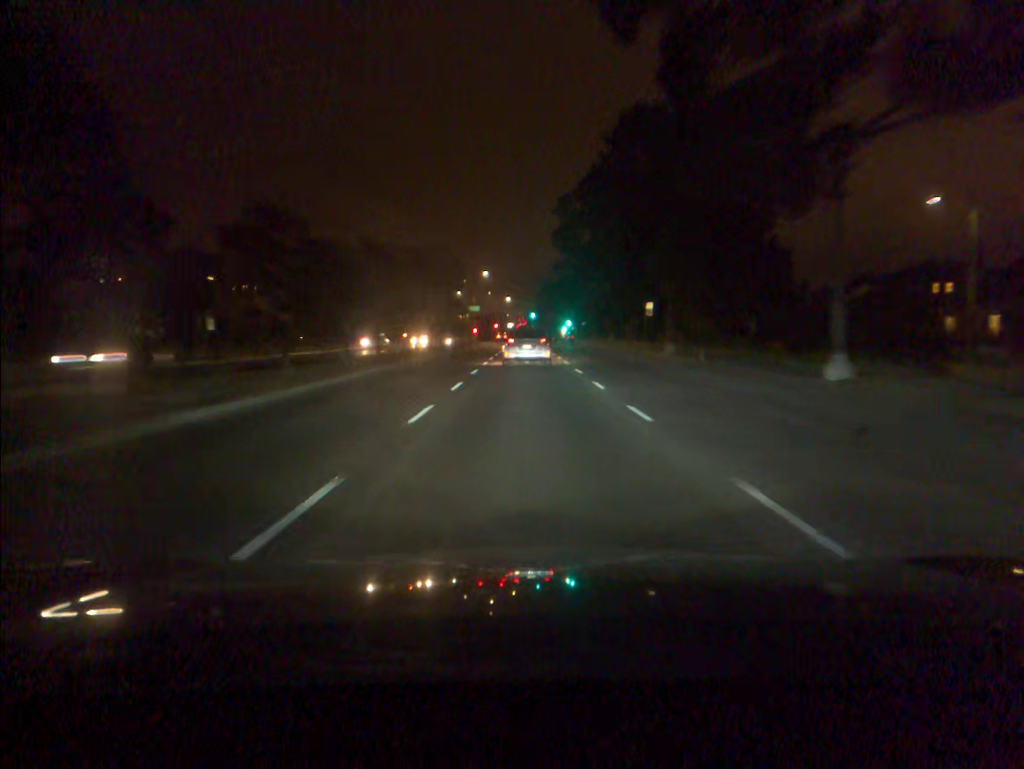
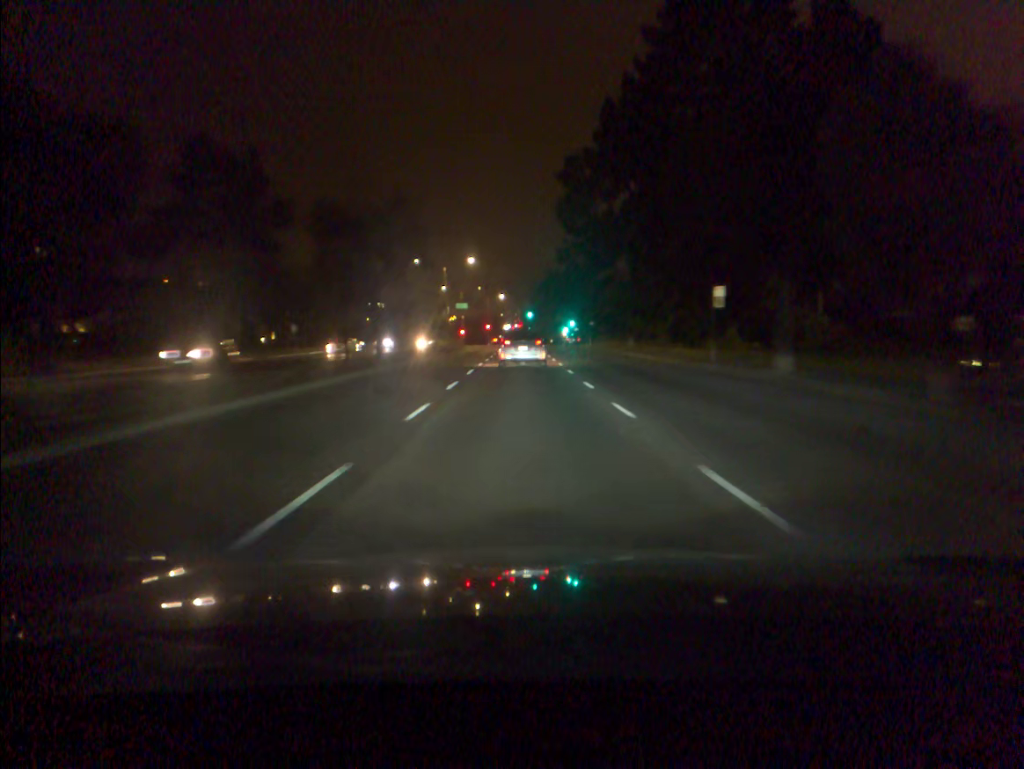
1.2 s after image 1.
(+0.1, +20.9) m; 0°
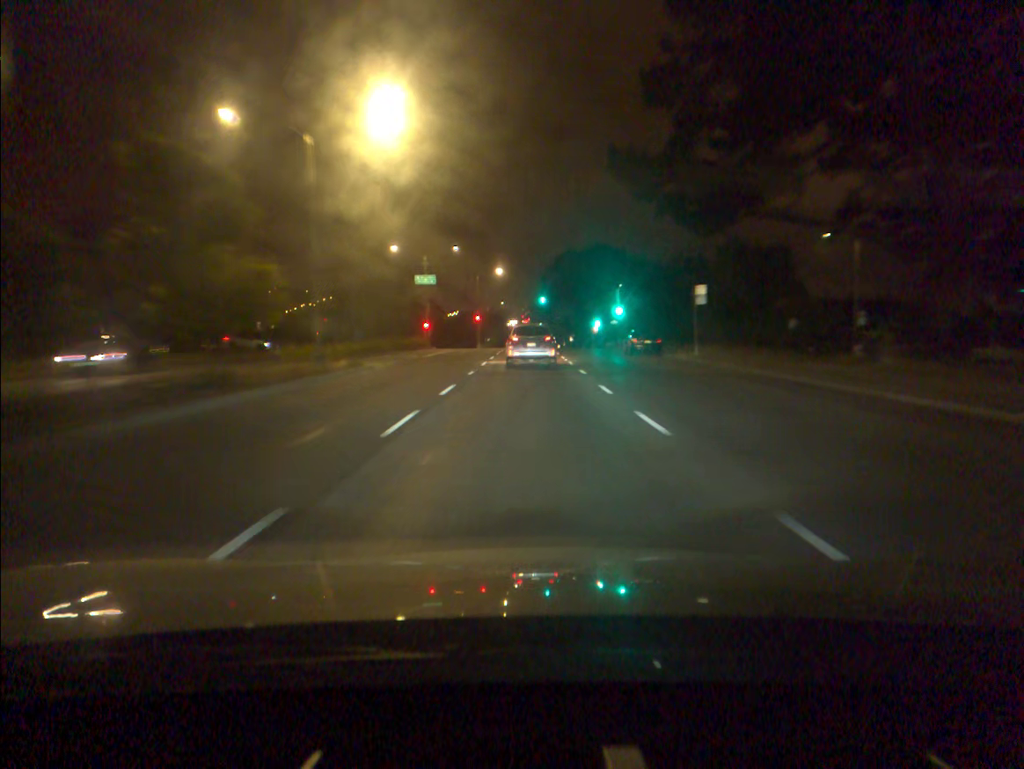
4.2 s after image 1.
(-0.3, +53.6) m; -1°
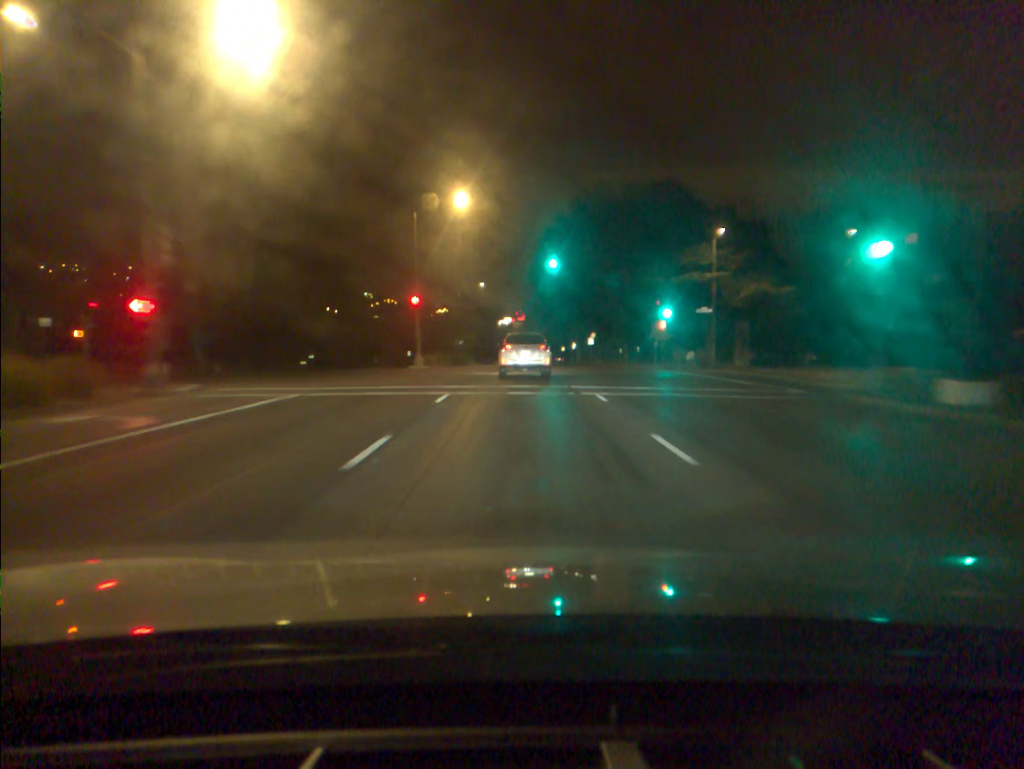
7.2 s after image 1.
(+0.3, +53.0) m; +1°
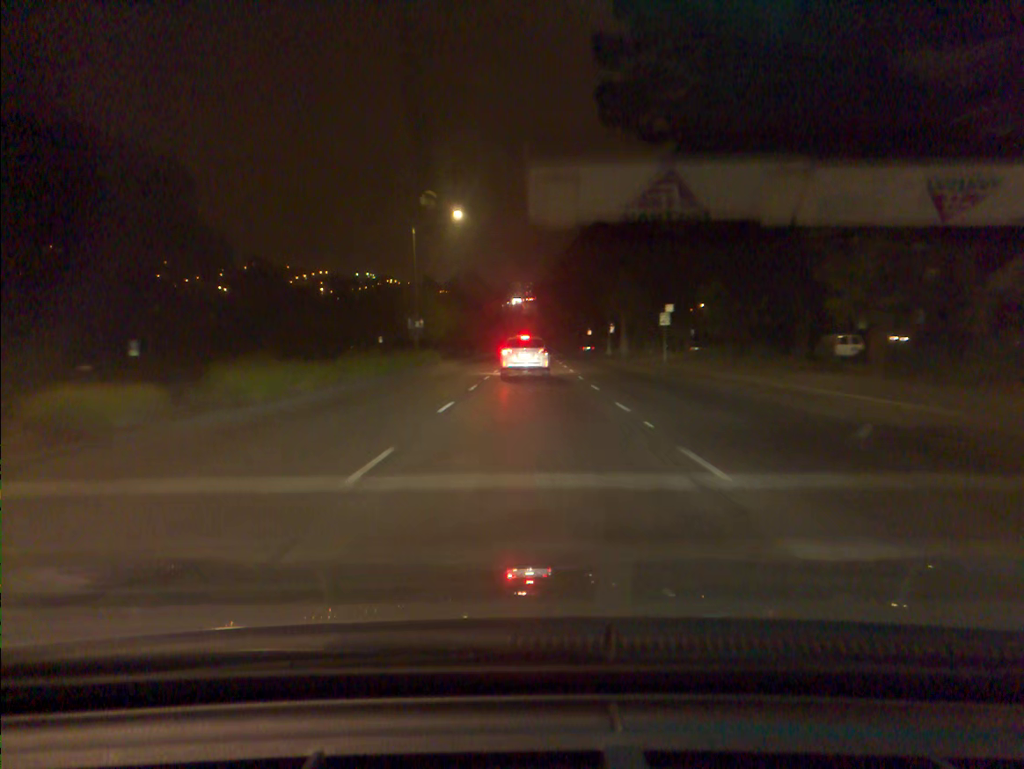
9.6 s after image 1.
(-0.3, +42.1) m; -1°
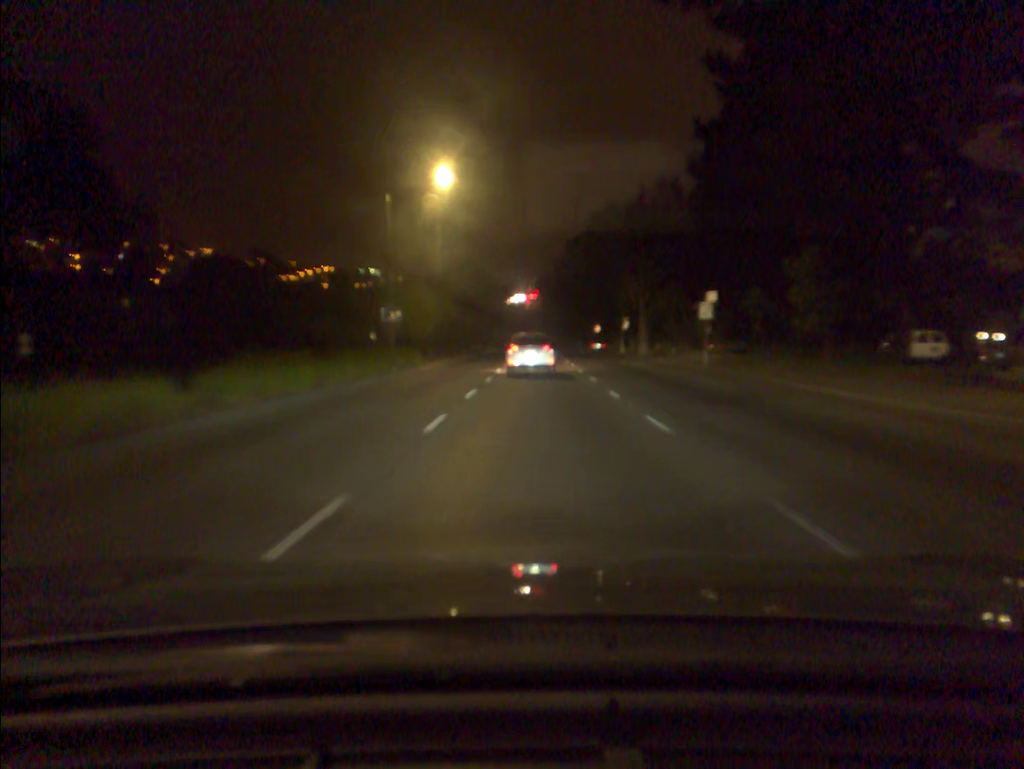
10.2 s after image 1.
(0.0, +11.0) m; 0°
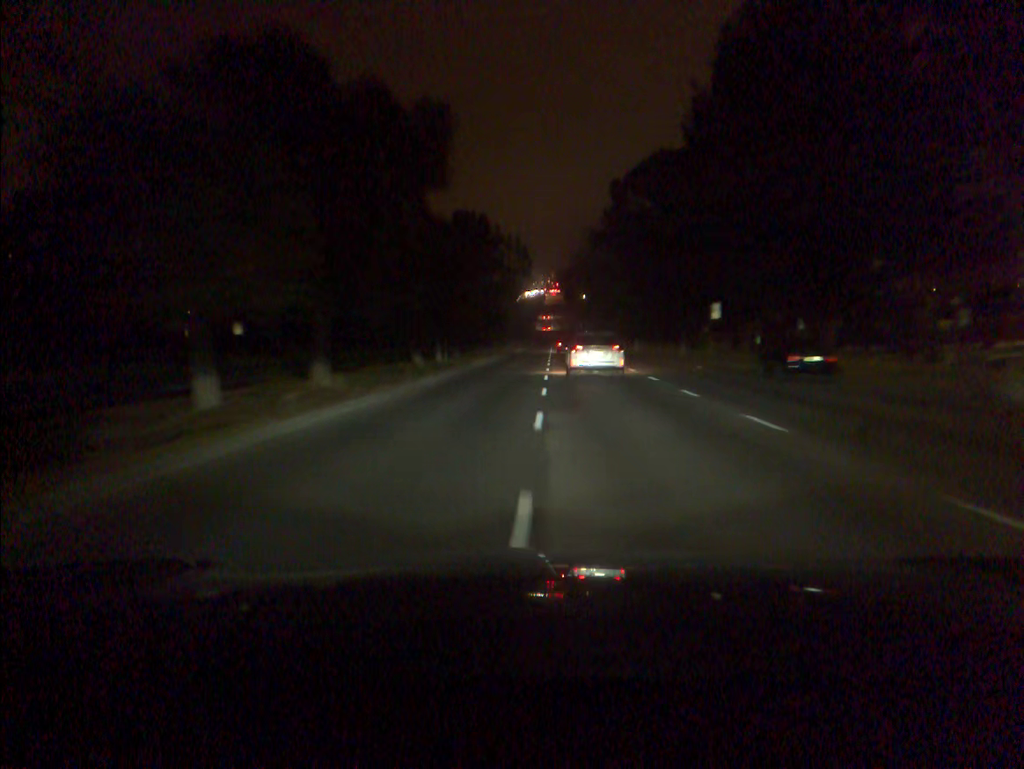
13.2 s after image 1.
(-0.7, +58.4) m; -1°
